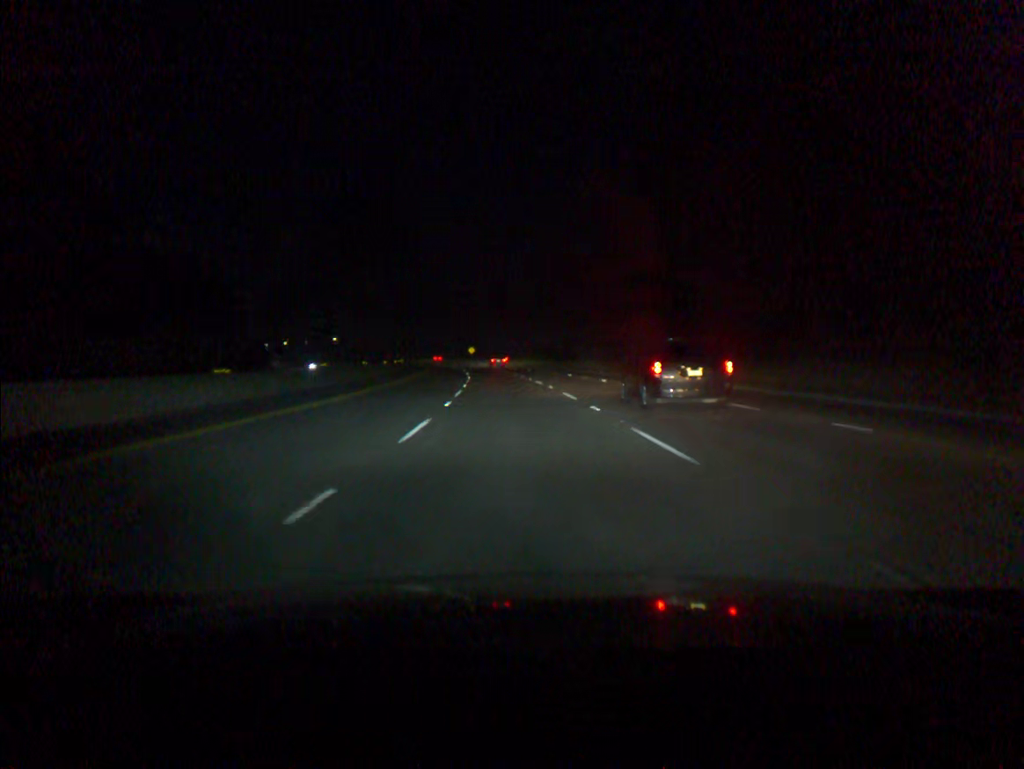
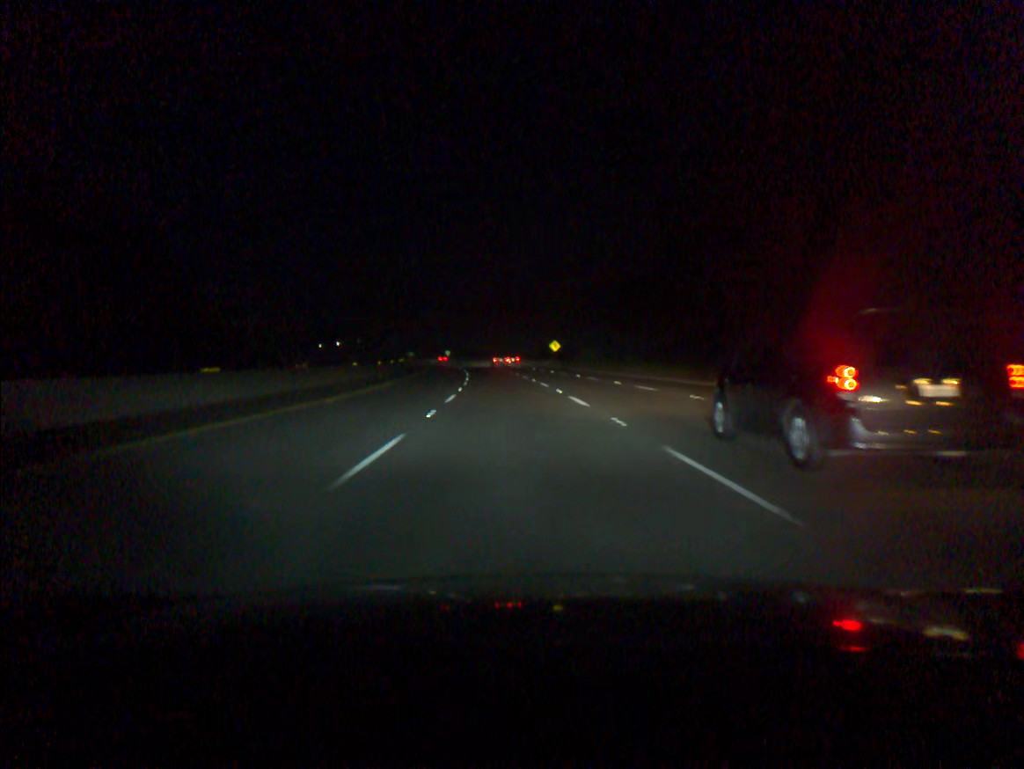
(-5.0, +91.2) m; -6°
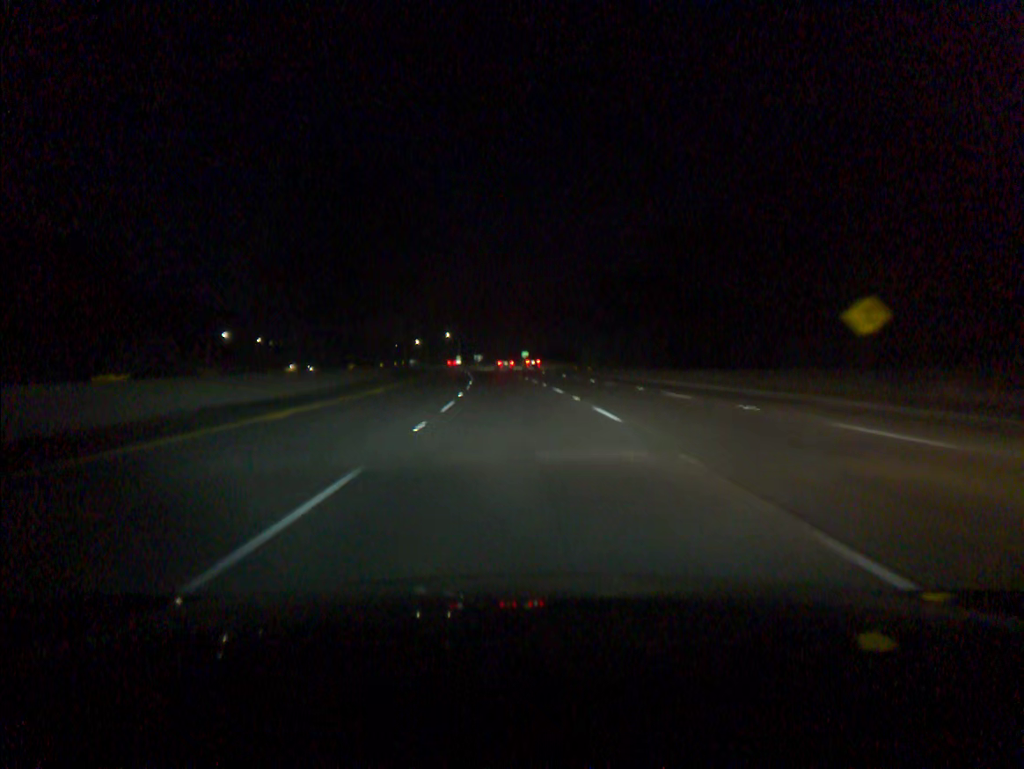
(-5.2, +91.2) m; -6°
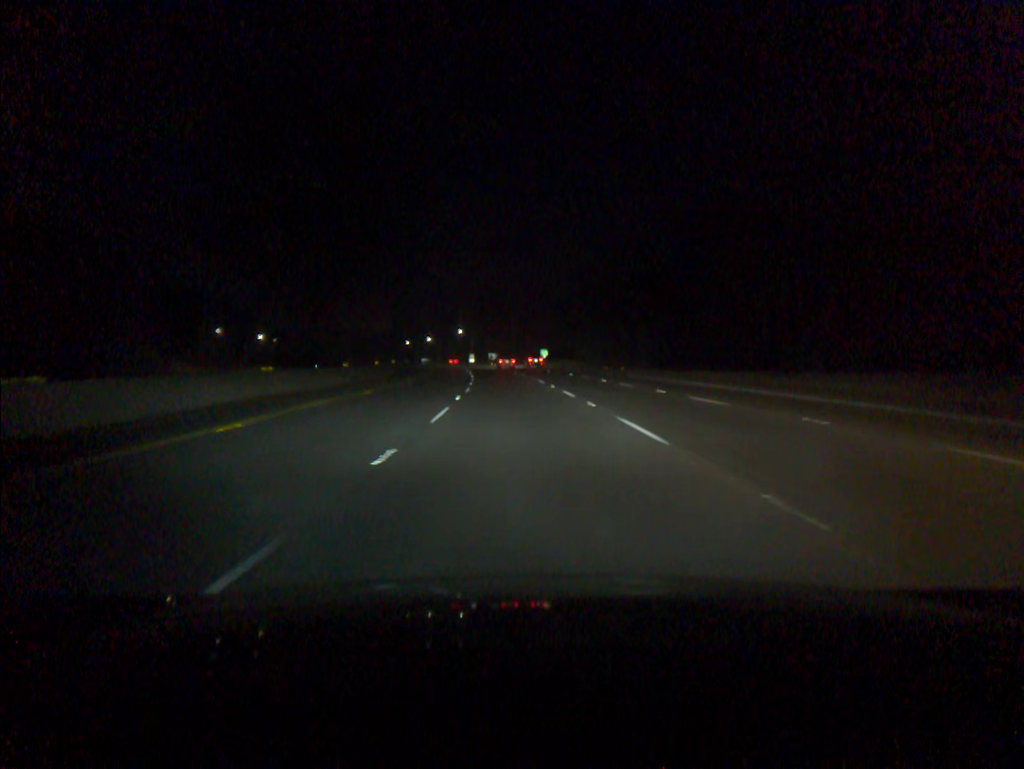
(-0.2, +18.2) m; -1°
